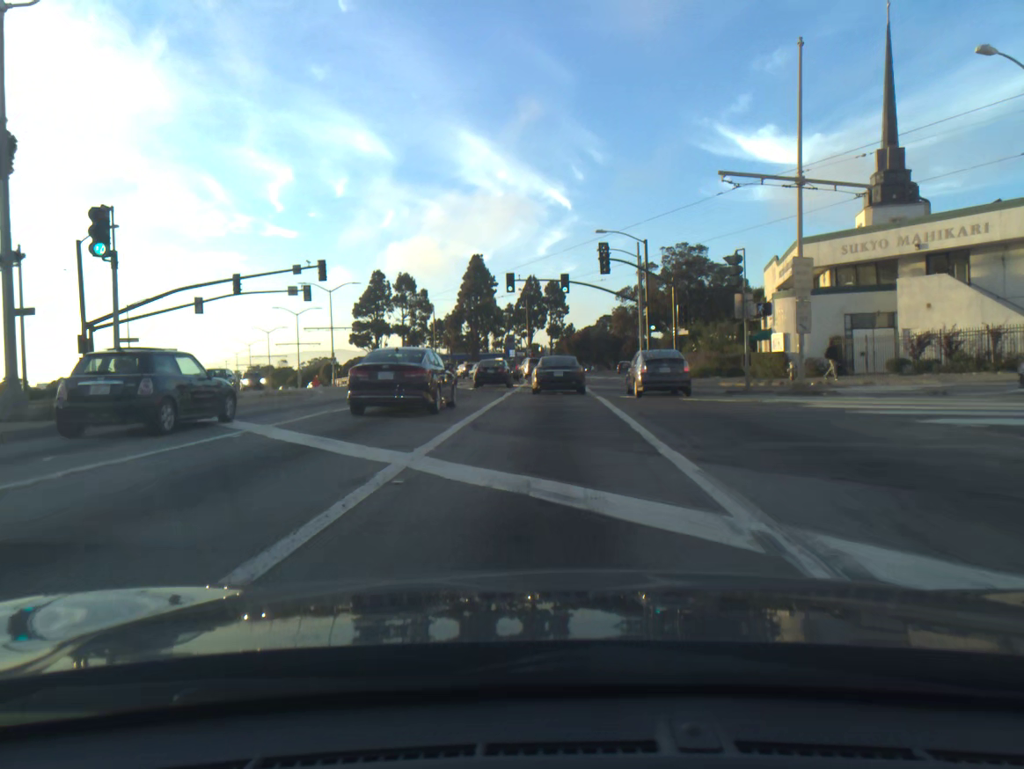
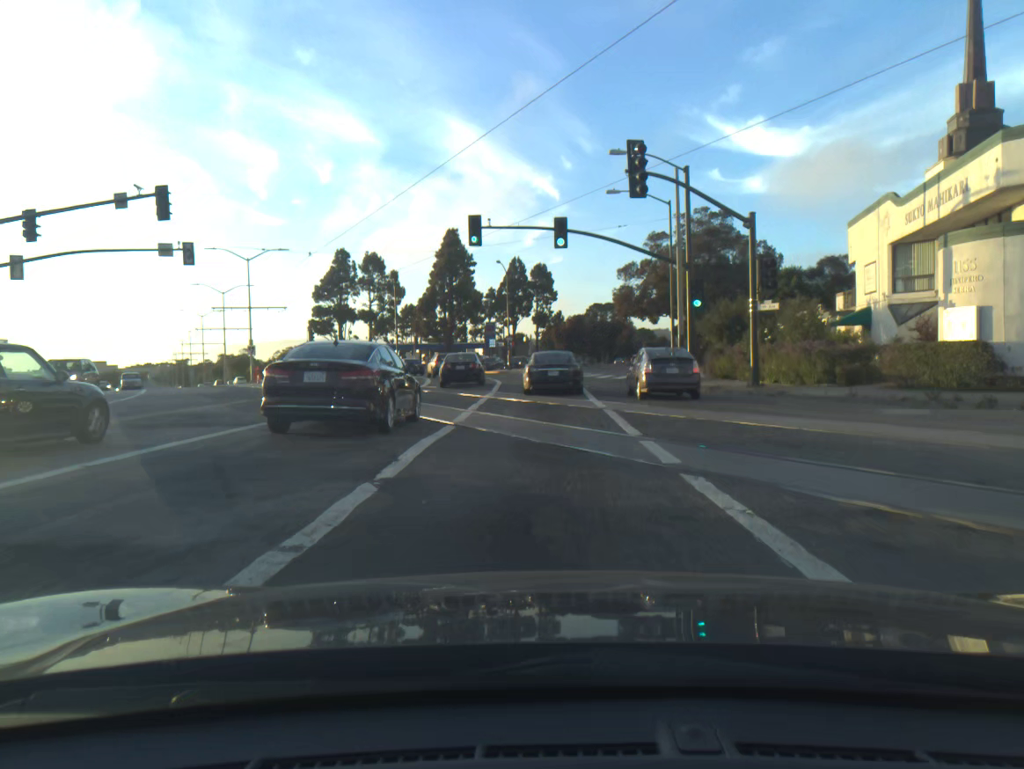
(+0.1, +18.8) m; +1°
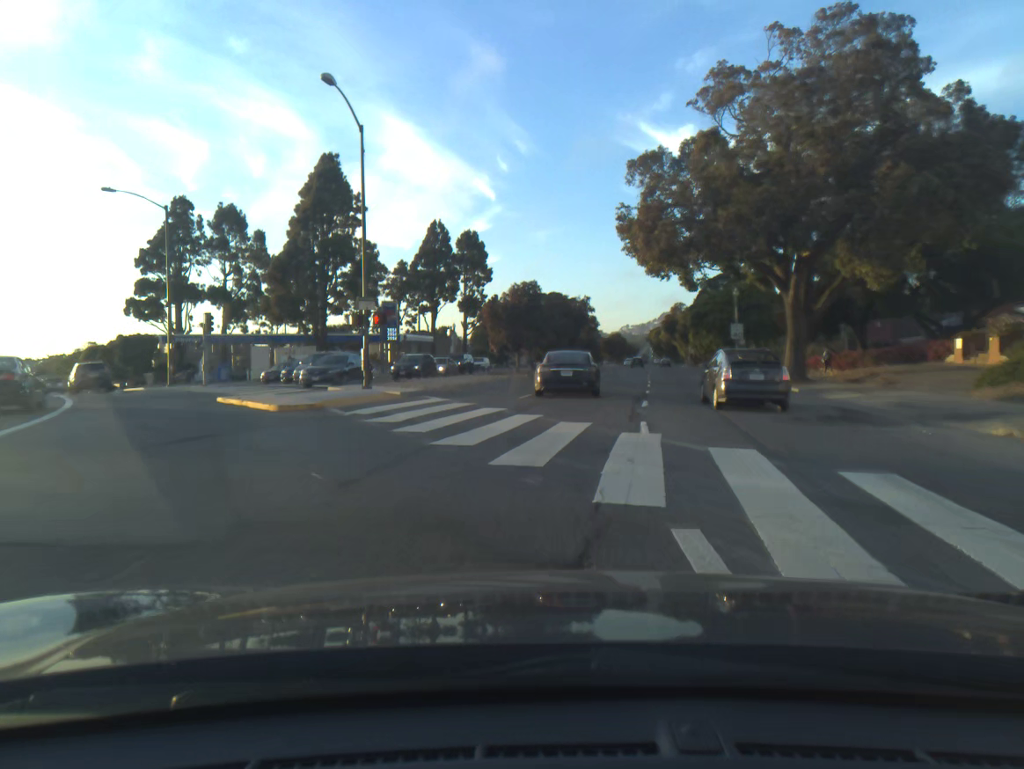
(+0.5, +46.5) m; +4°
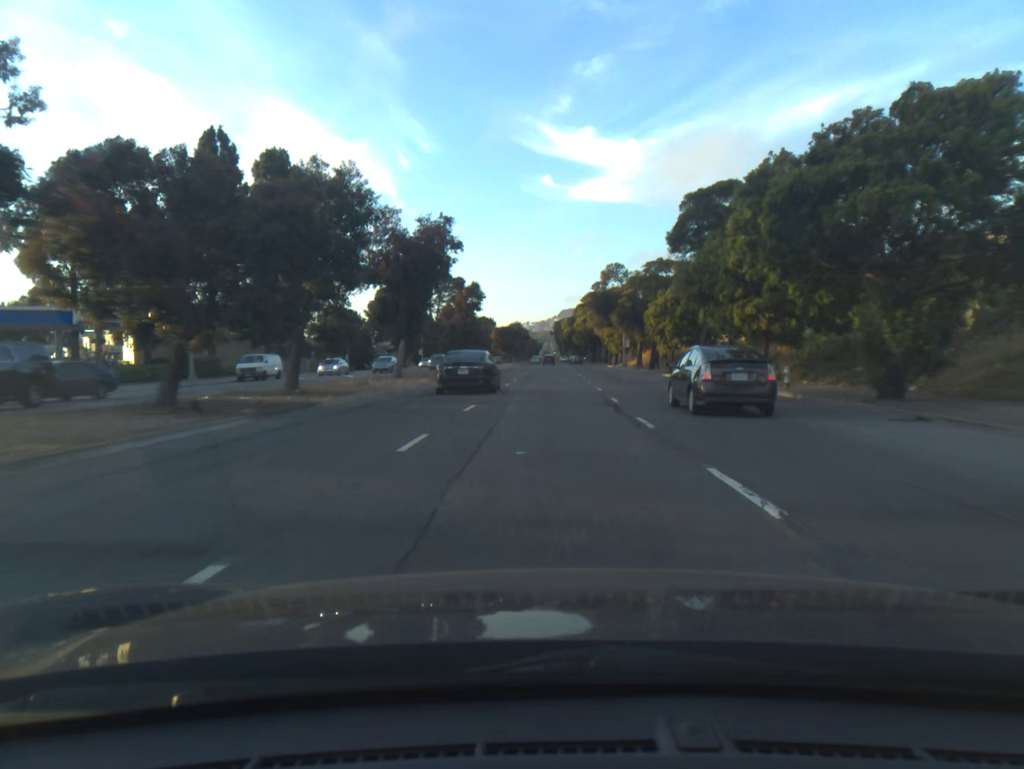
(+4.9, +49.7) m; +7°
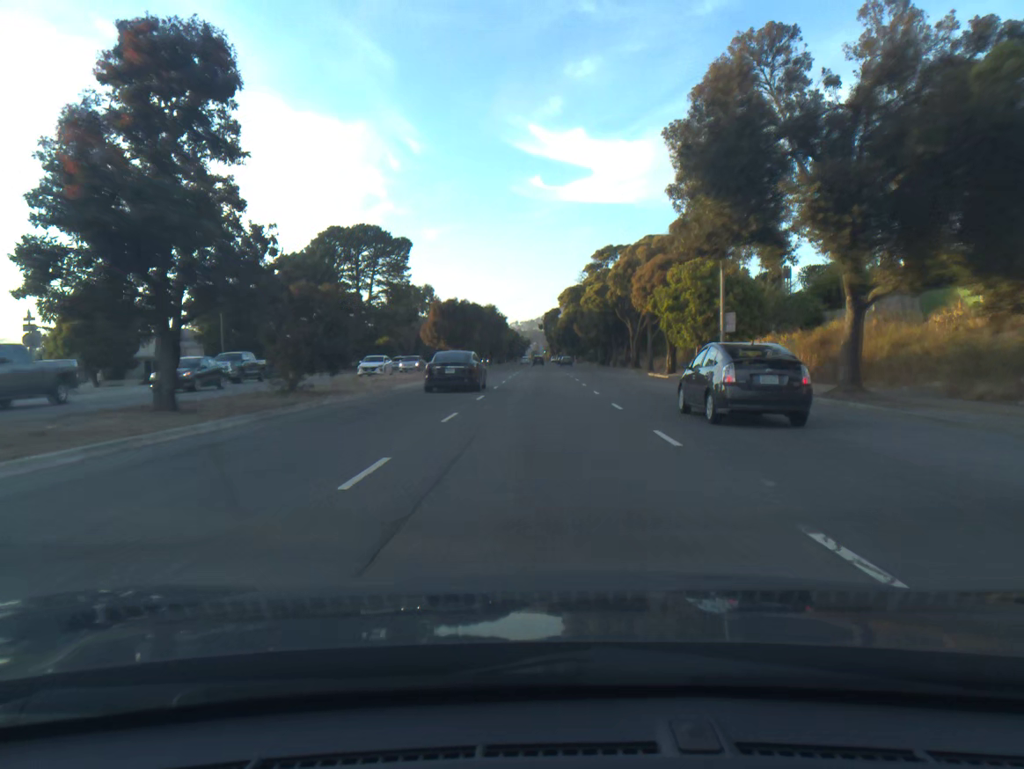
(+0.7, +53.7) m; +1°
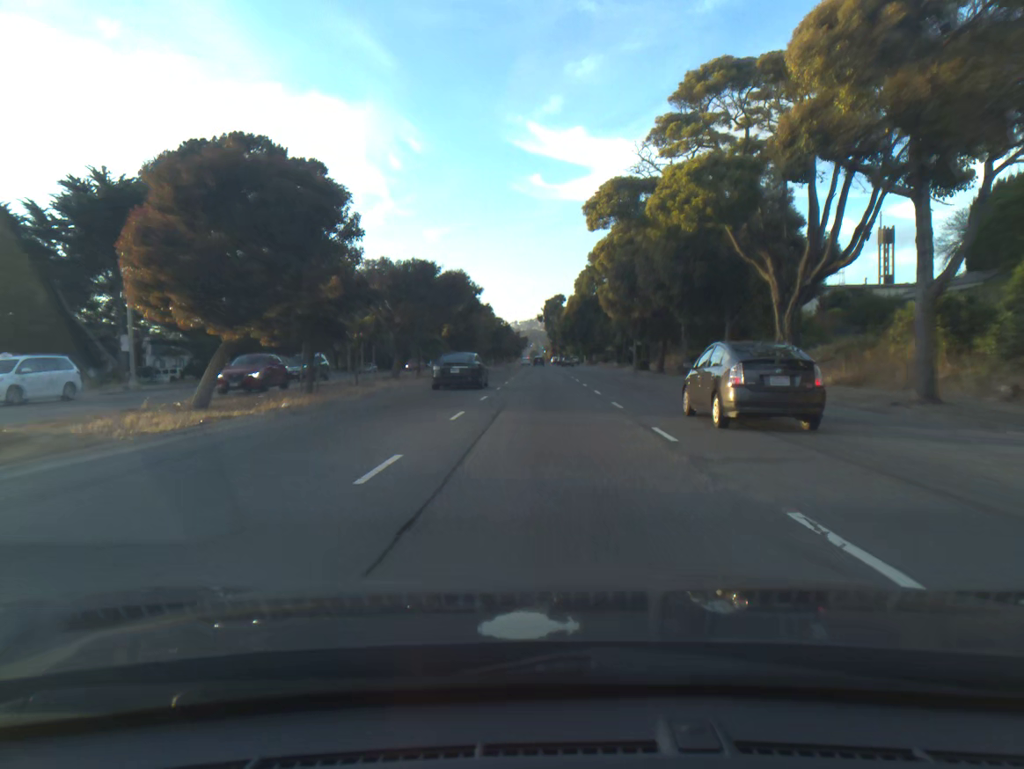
(-0.1, +43.7) m; 0°
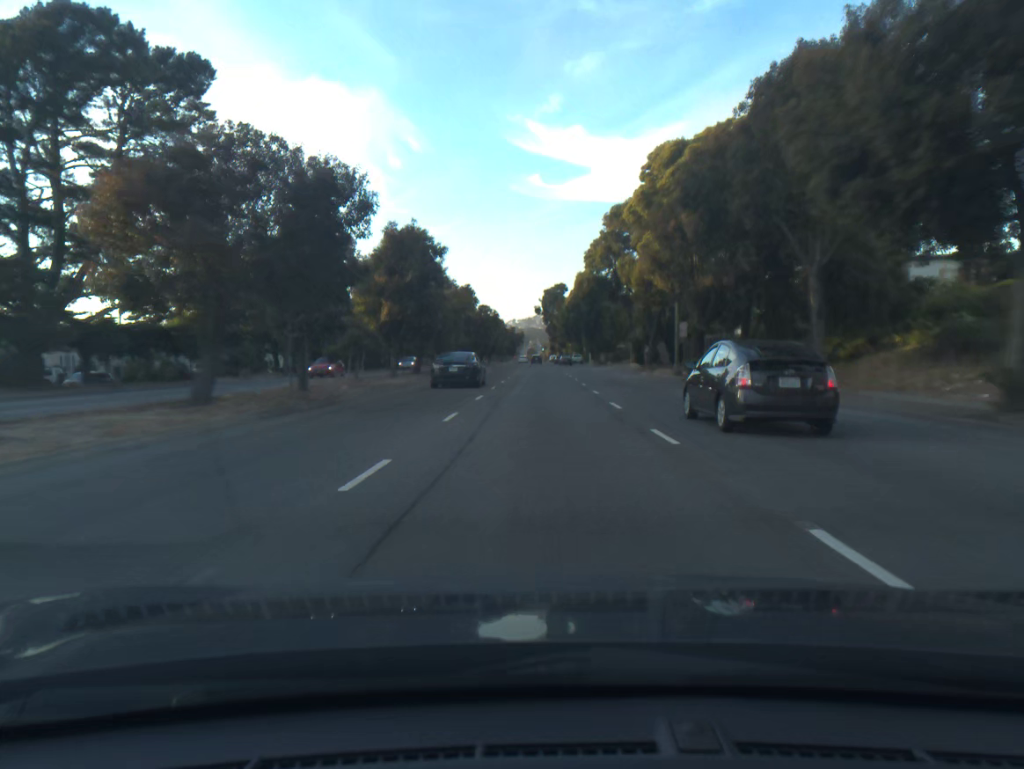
(0.0, +22.8) m; 0°
